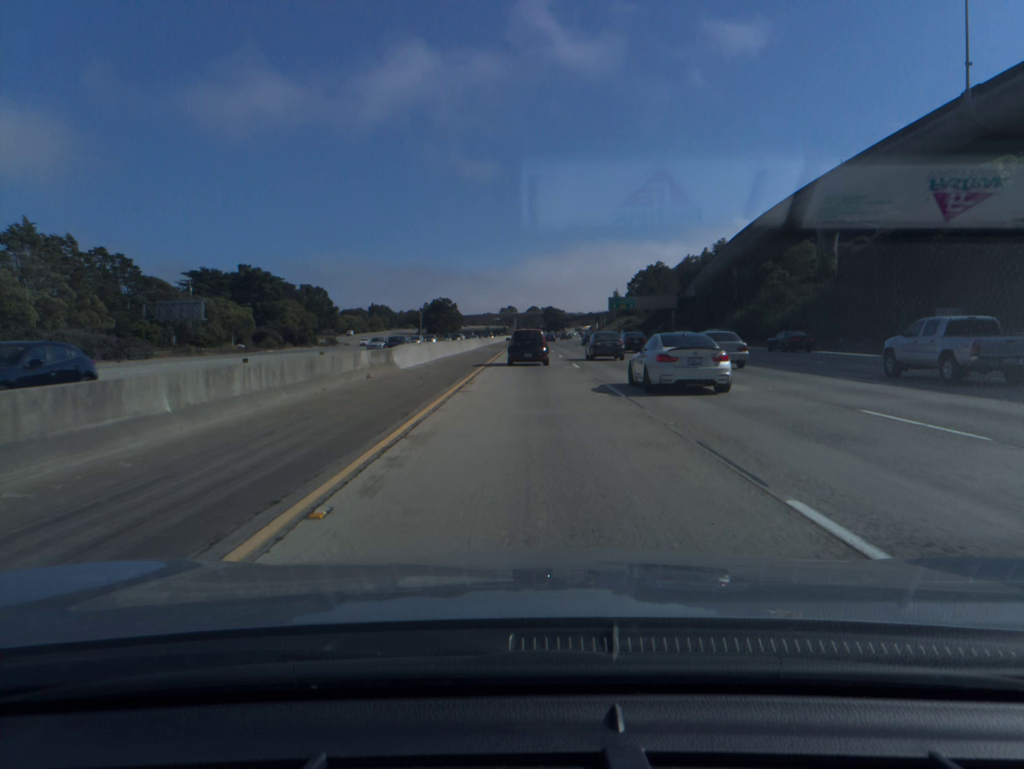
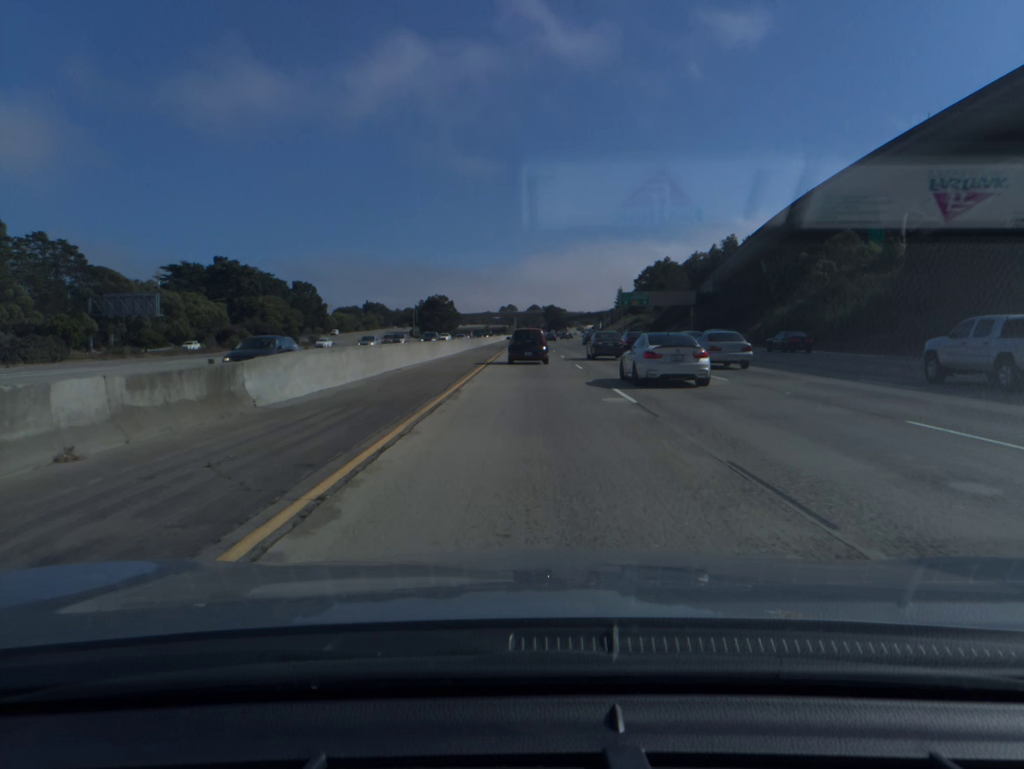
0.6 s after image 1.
(0.0, +16.3) m; 0°
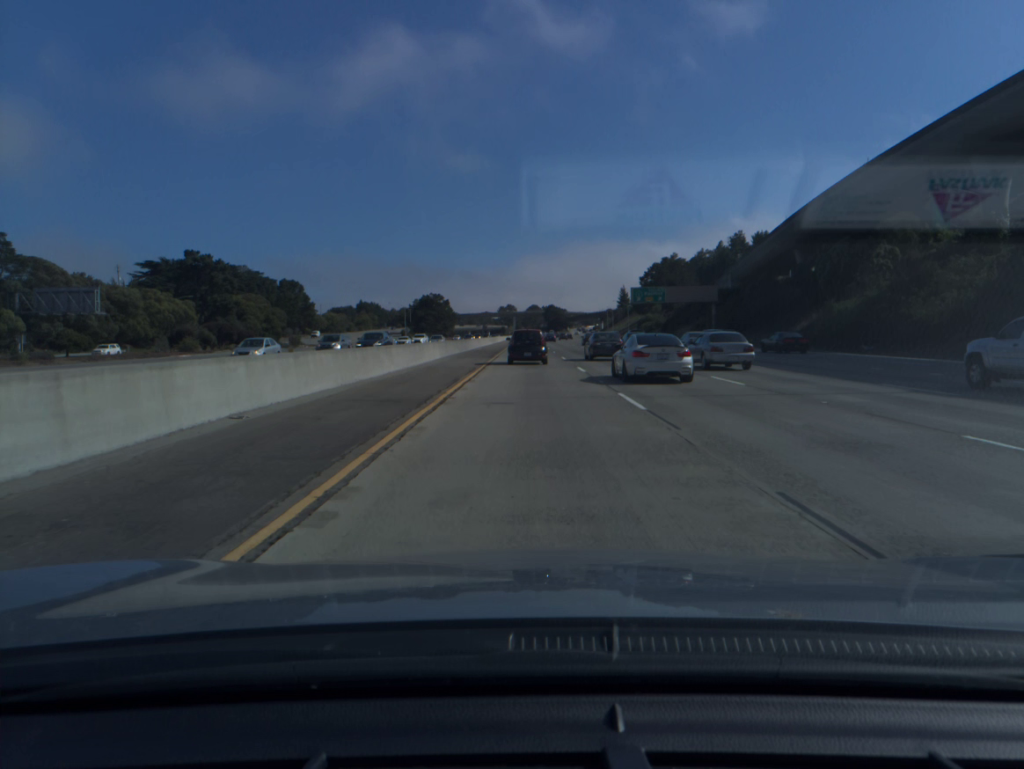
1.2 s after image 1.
(0.0, +16.3) m; 0°
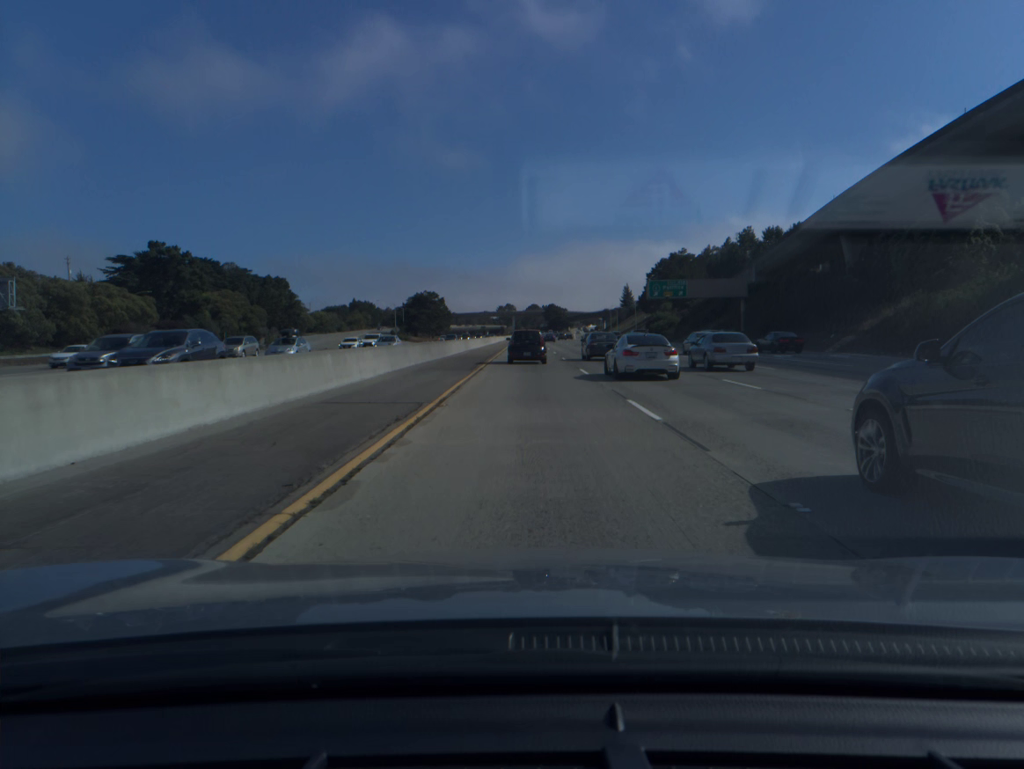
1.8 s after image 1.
(0.0, +16.3) m; 0°
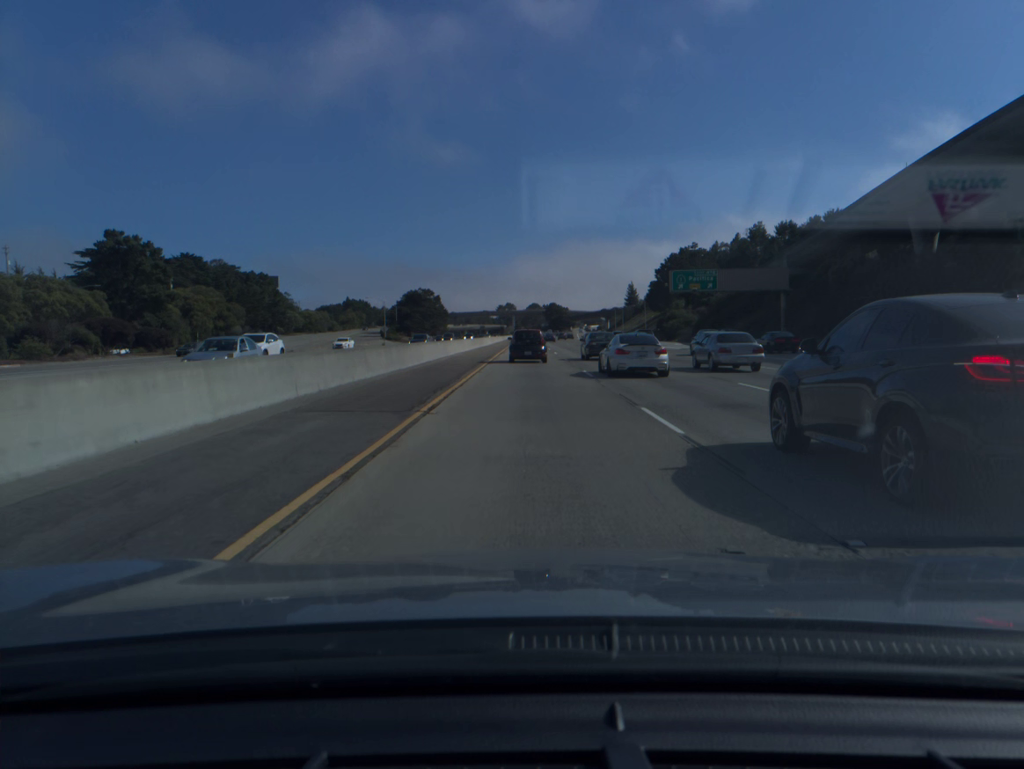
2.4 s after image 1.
(0.0, +16.2) m; 0°
